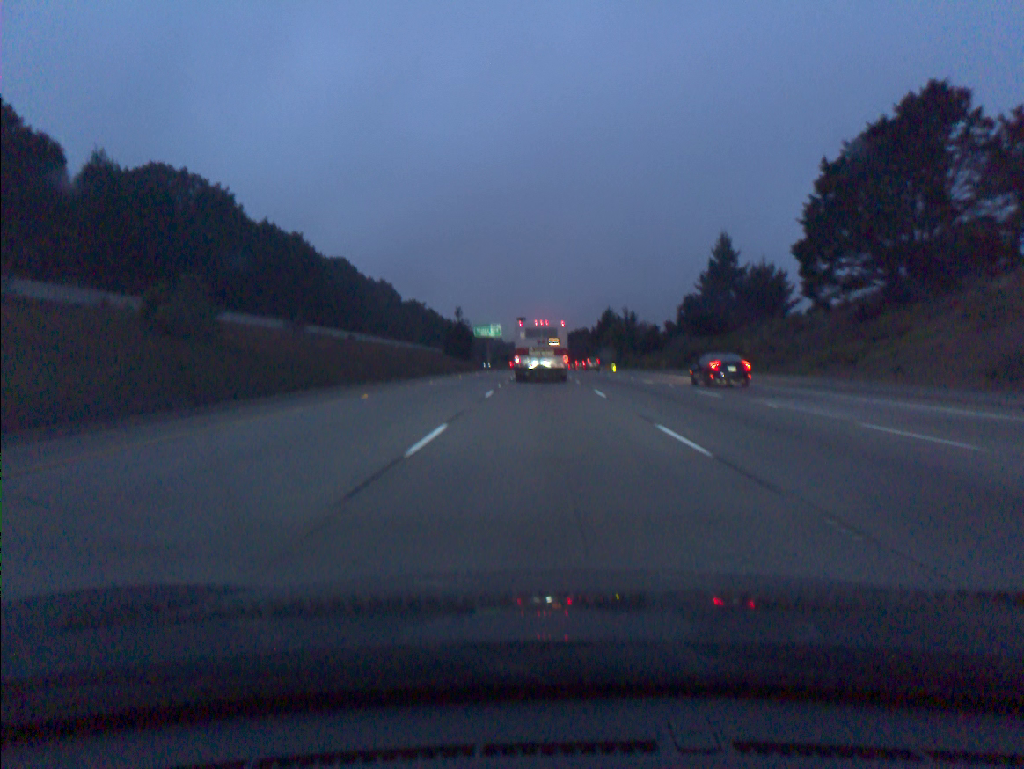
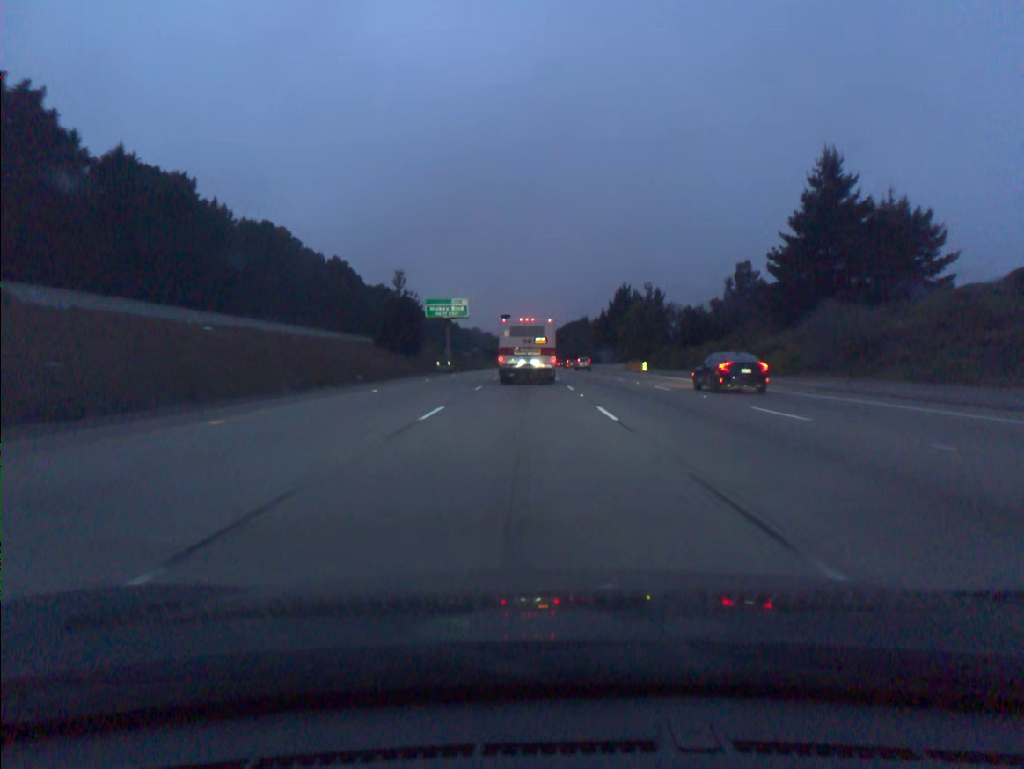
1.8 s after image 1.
(+0.2, +53.3) m; +1°
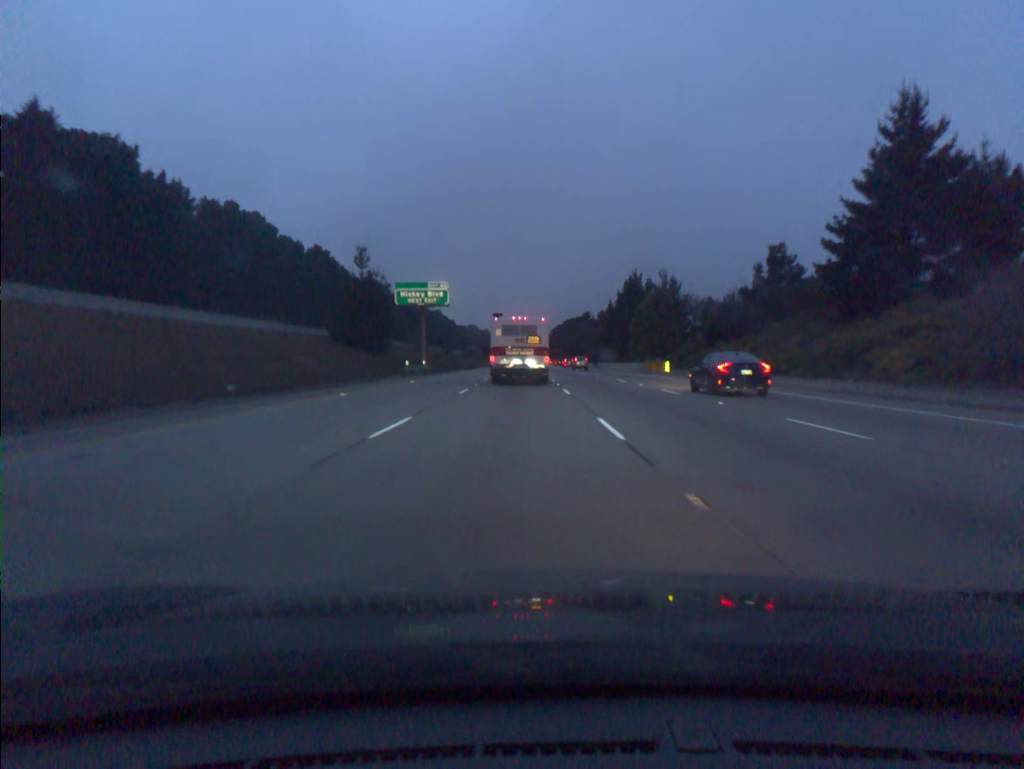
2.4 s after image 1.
(0.0, +18.0) m; 0°
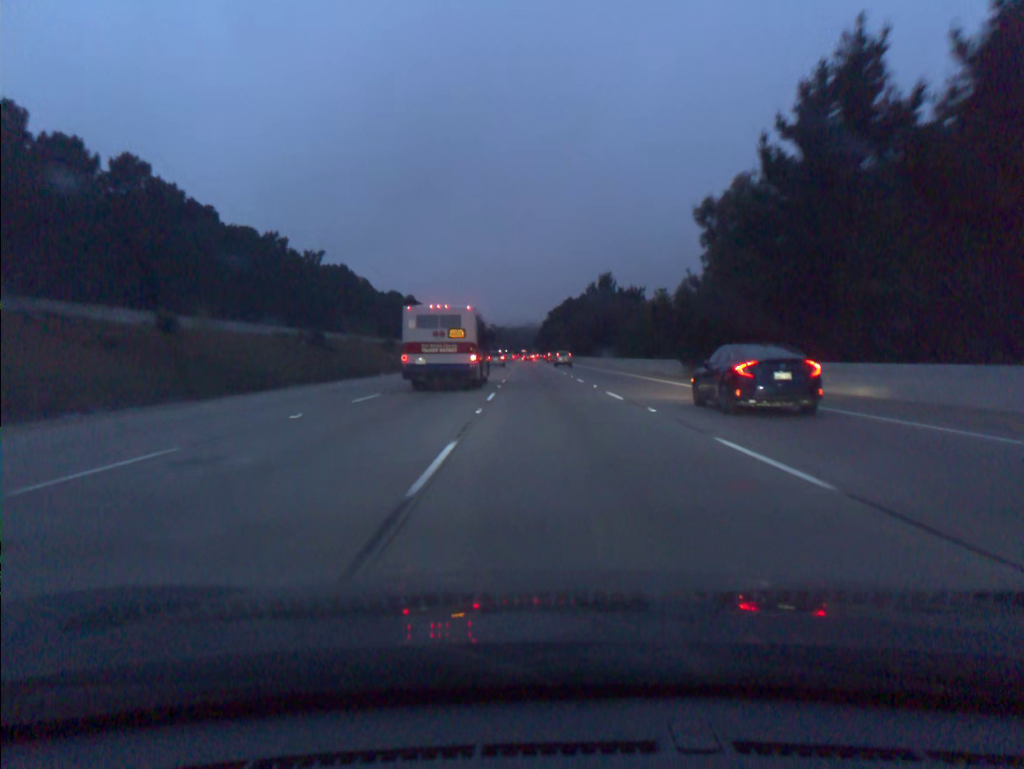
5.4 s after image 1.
(+0.9, +92.4) m; 0°
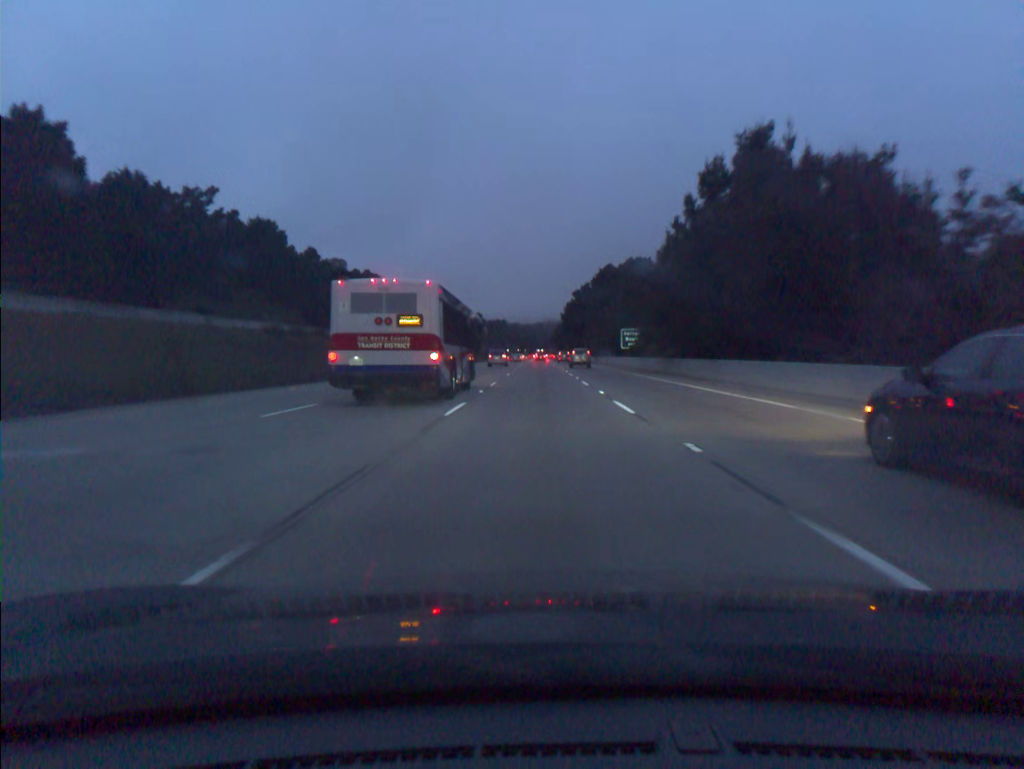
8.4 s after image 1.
(-1.2, +93.6) m; -1°
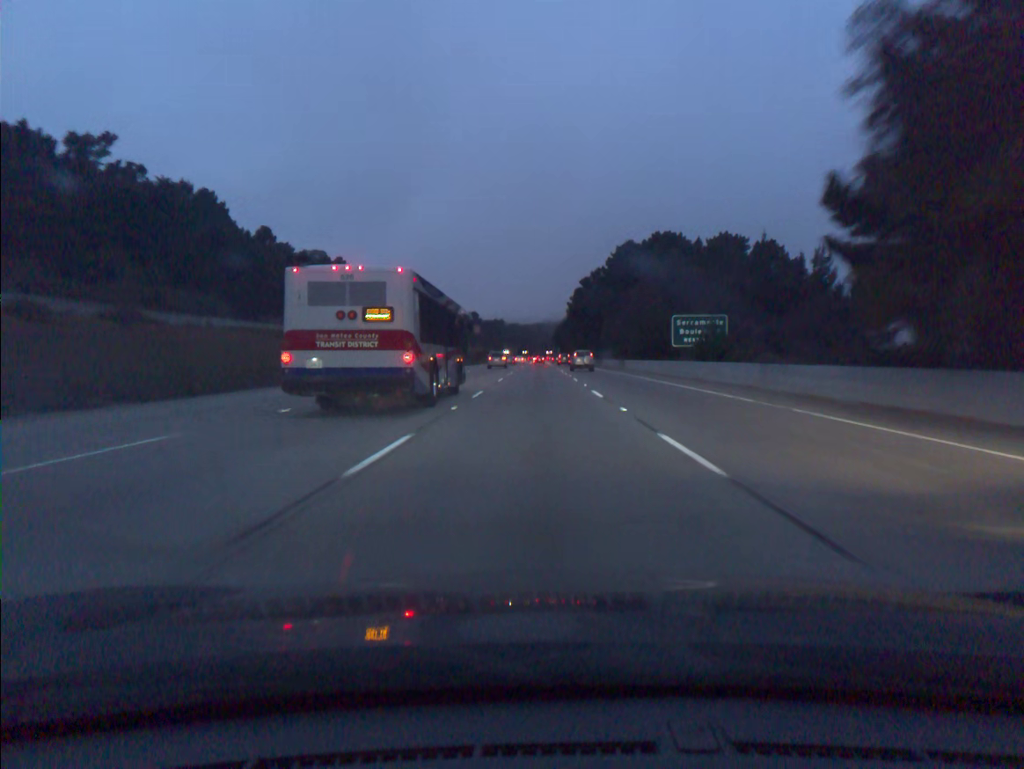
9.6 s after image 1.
(0.0, +36.9) m; 0°
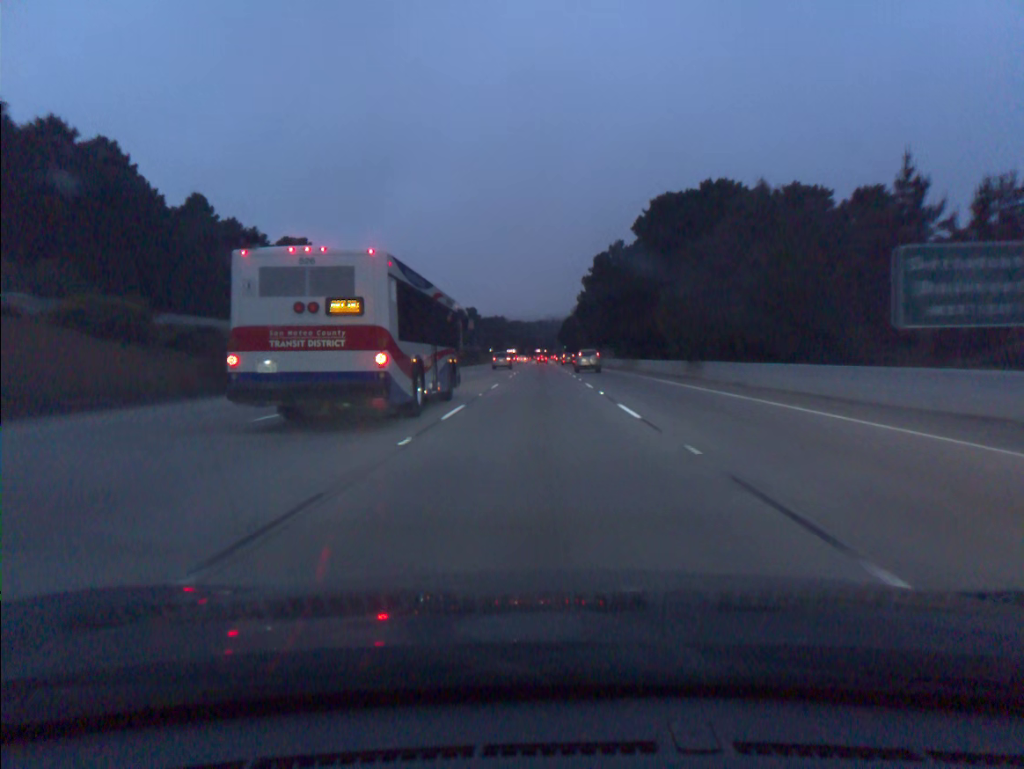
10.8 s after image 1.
(-0.1, +36.8) m; 0°
